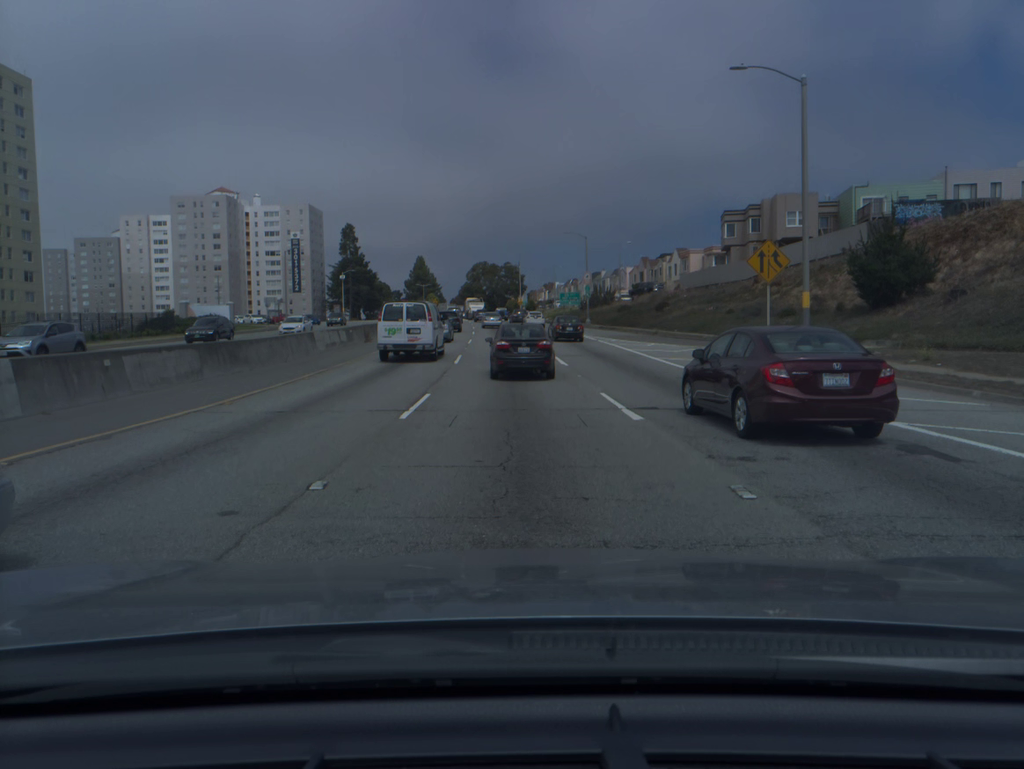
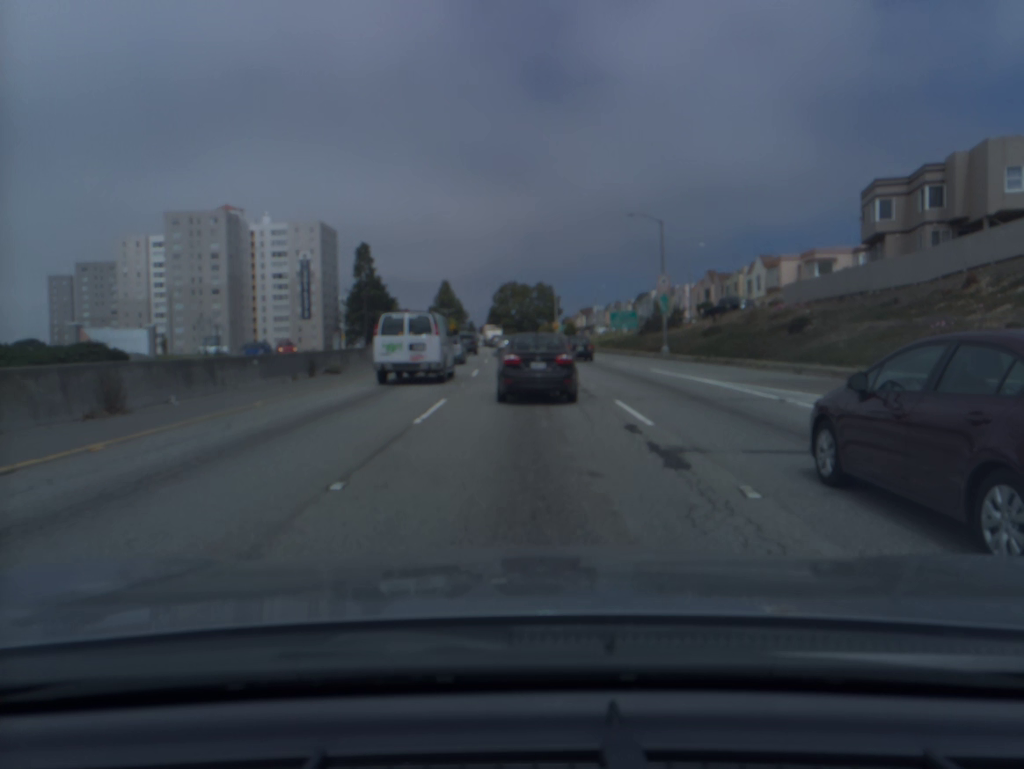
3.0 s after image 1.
(-0.6, +29.4) m; -2°
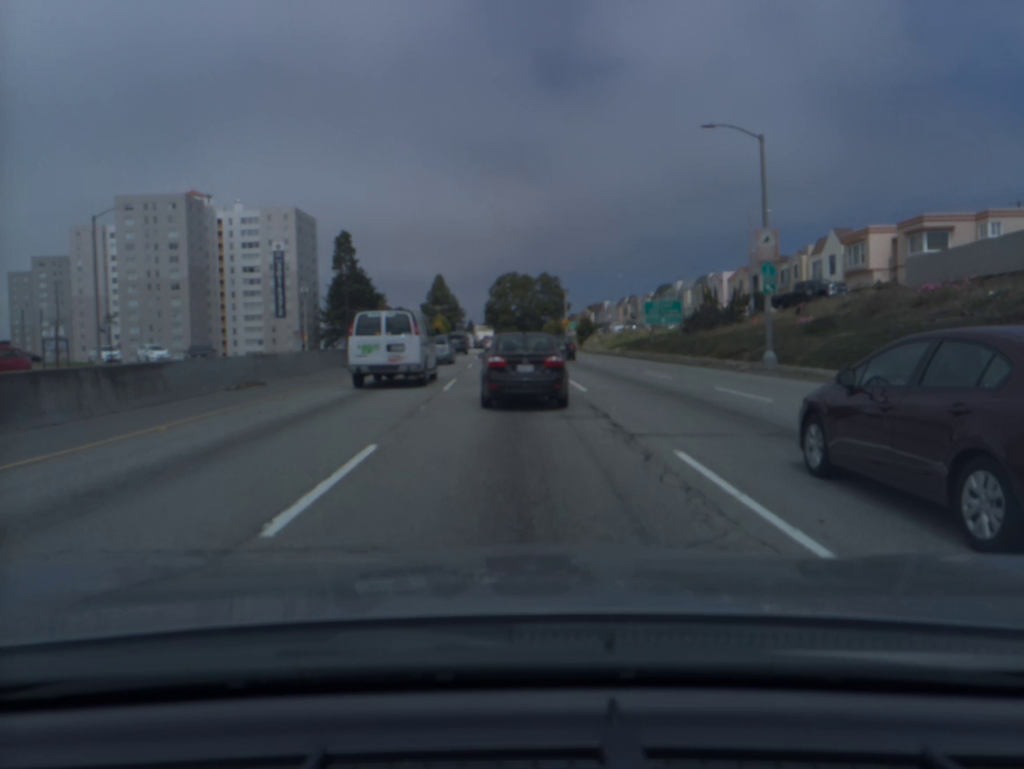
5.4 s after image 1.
(+0.1, +21.8) m; 0°
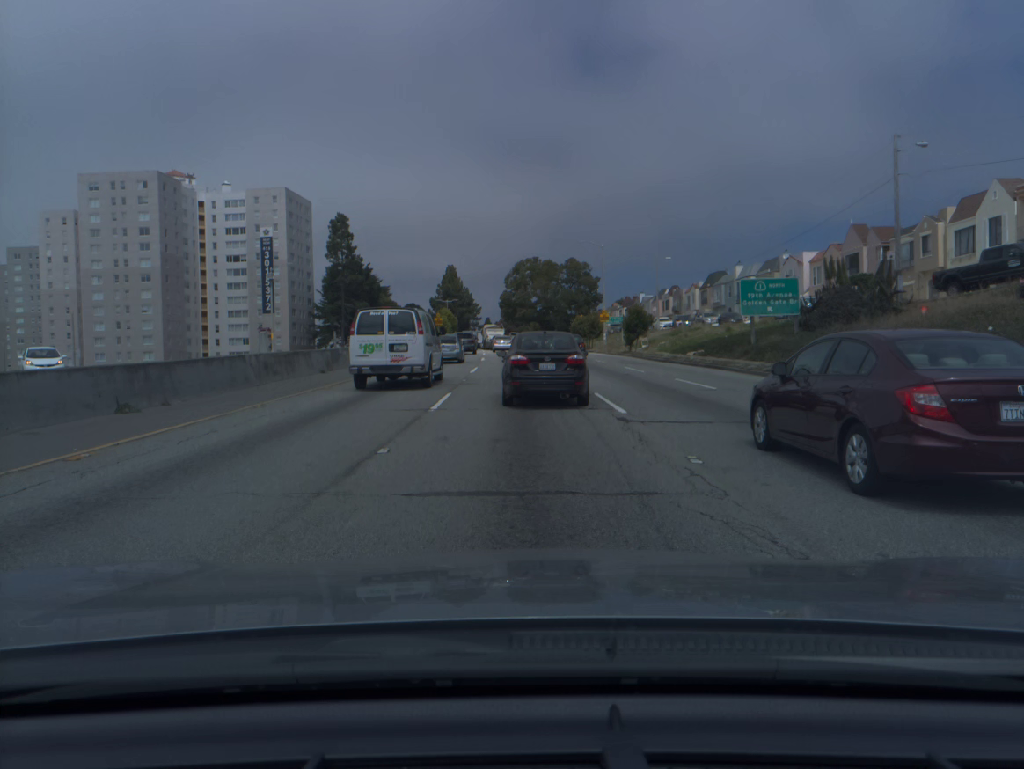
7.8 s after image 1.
(-0.5, +20.4) m; -2°
